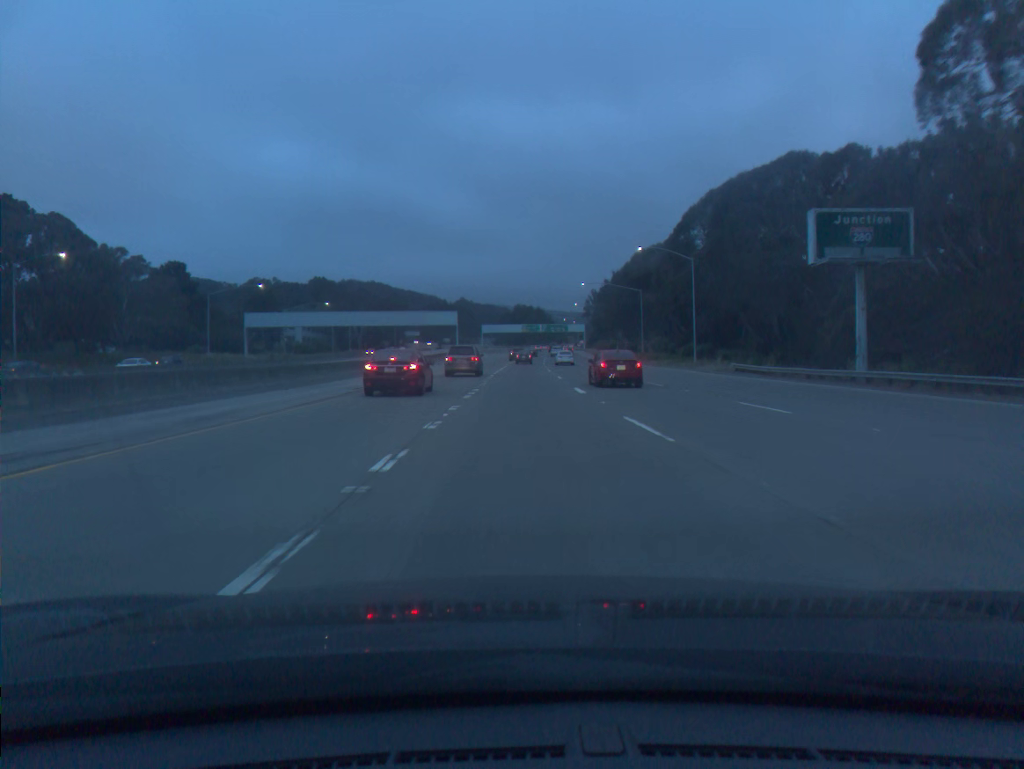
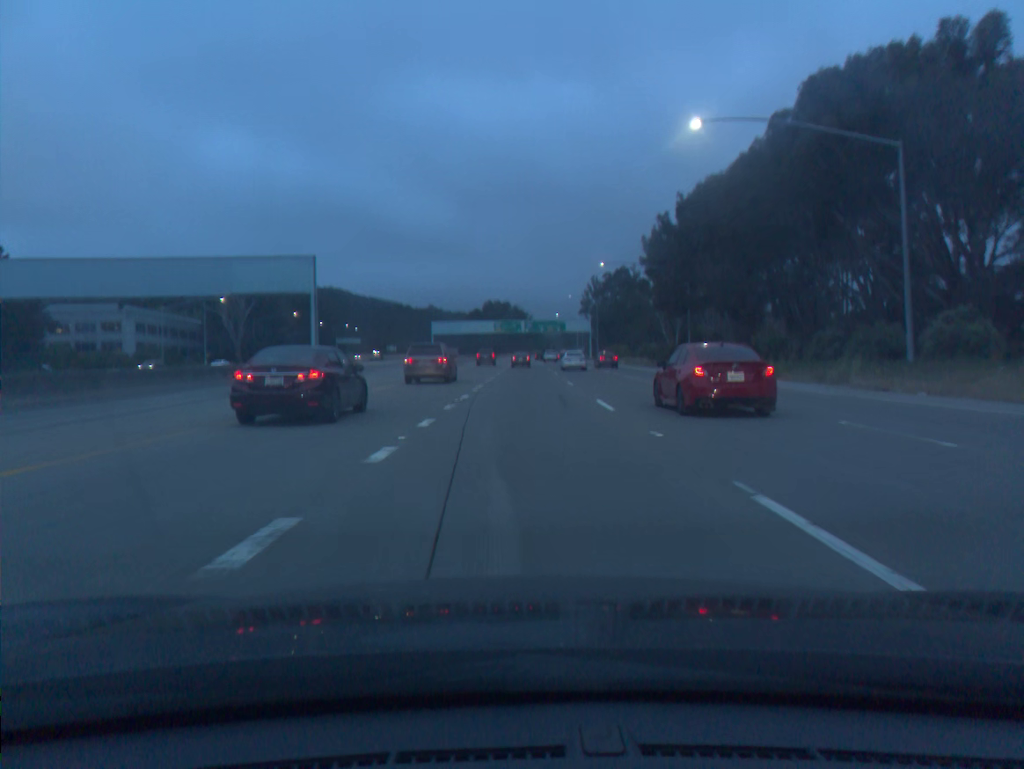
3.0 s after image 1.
(+1.2, +95.7) m; +2°
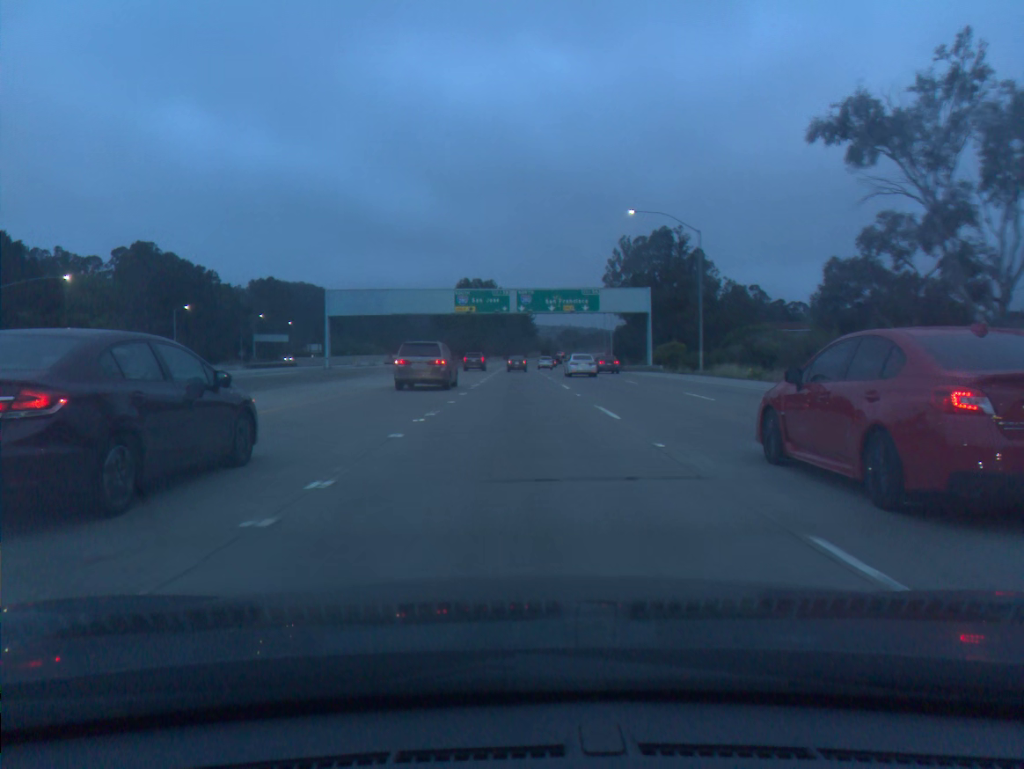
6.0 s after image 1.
(+0.7, +88.6) m; +1°
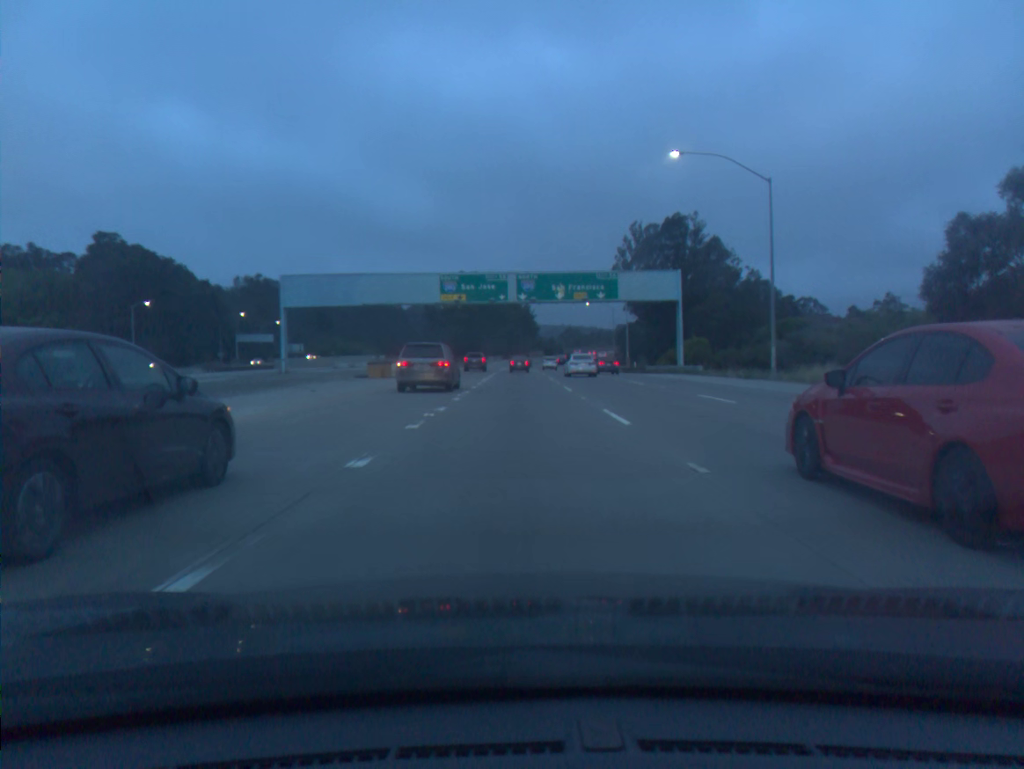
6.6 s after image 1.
(0.0, +16.8) m; 0°
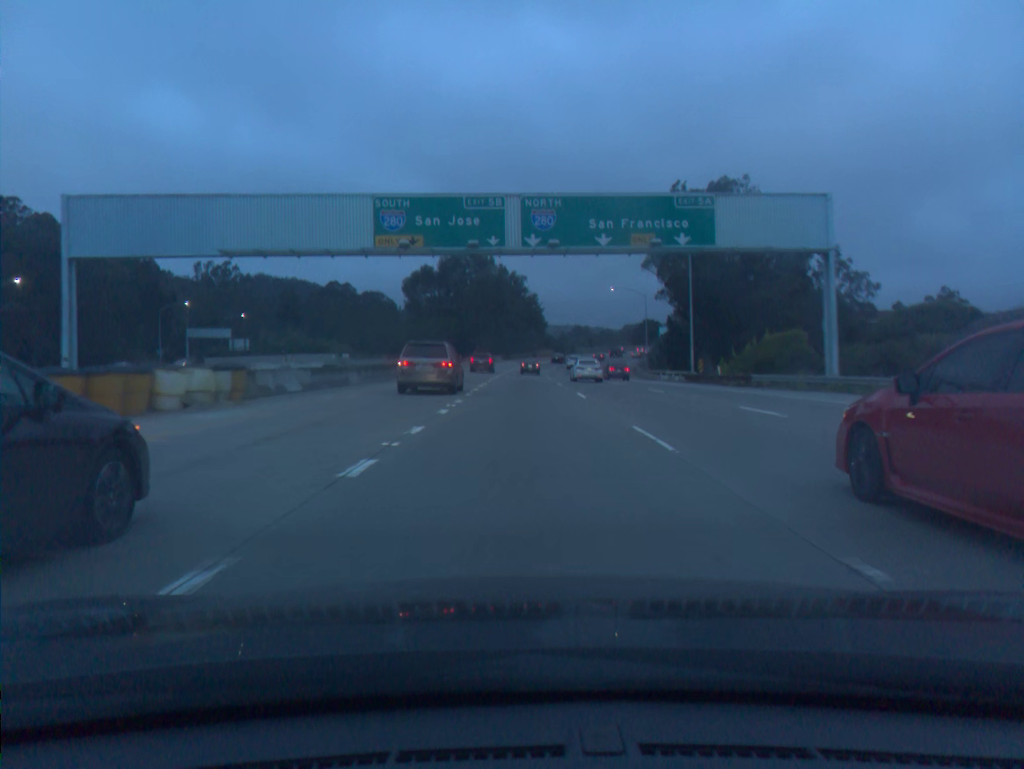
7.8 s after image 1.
(-0.1, +32.8) m; 0°
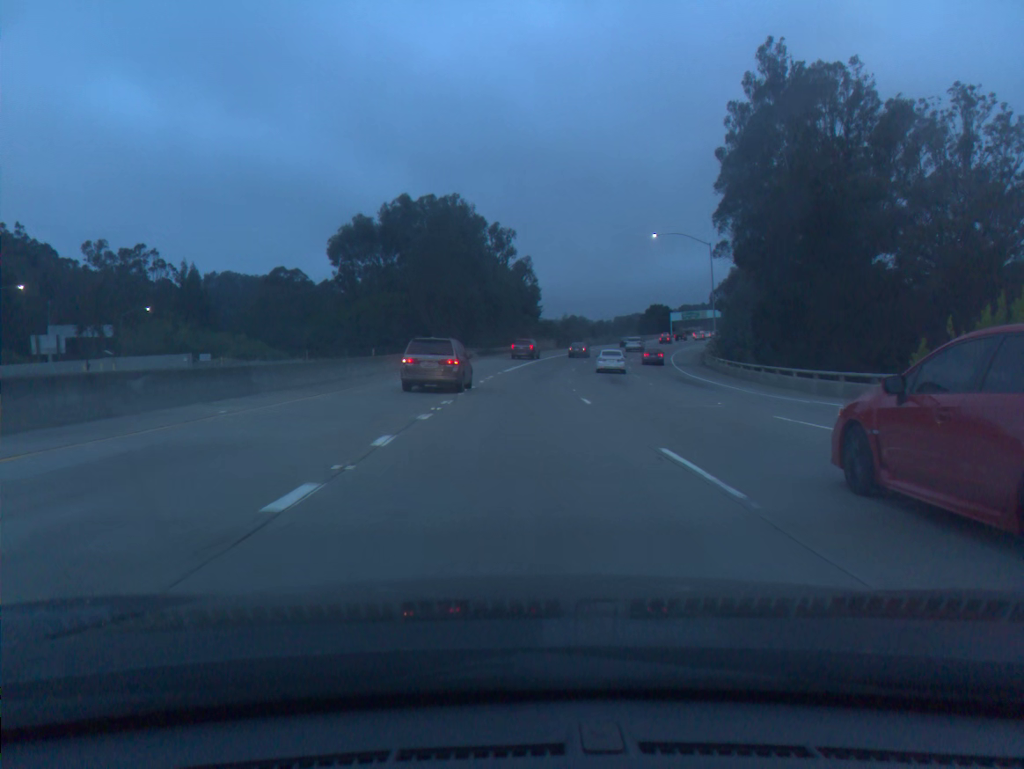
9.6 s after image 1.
(+0.2, +47.1) m; +1°
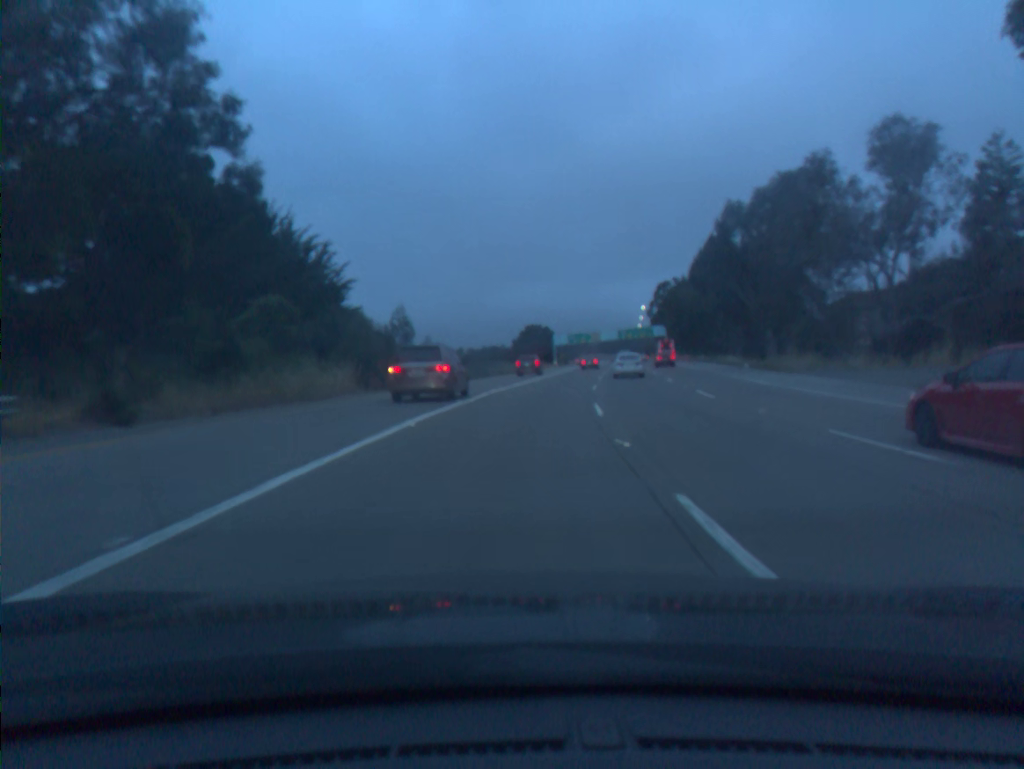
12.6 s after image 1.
(+5.8, +76.3) m; +10°
